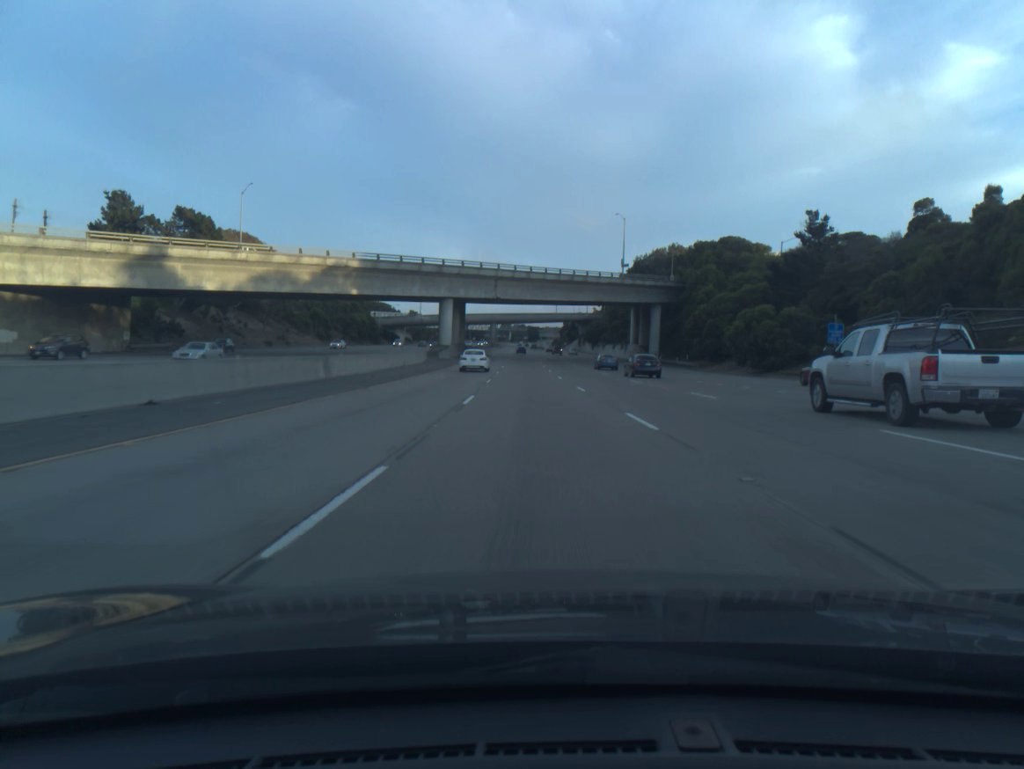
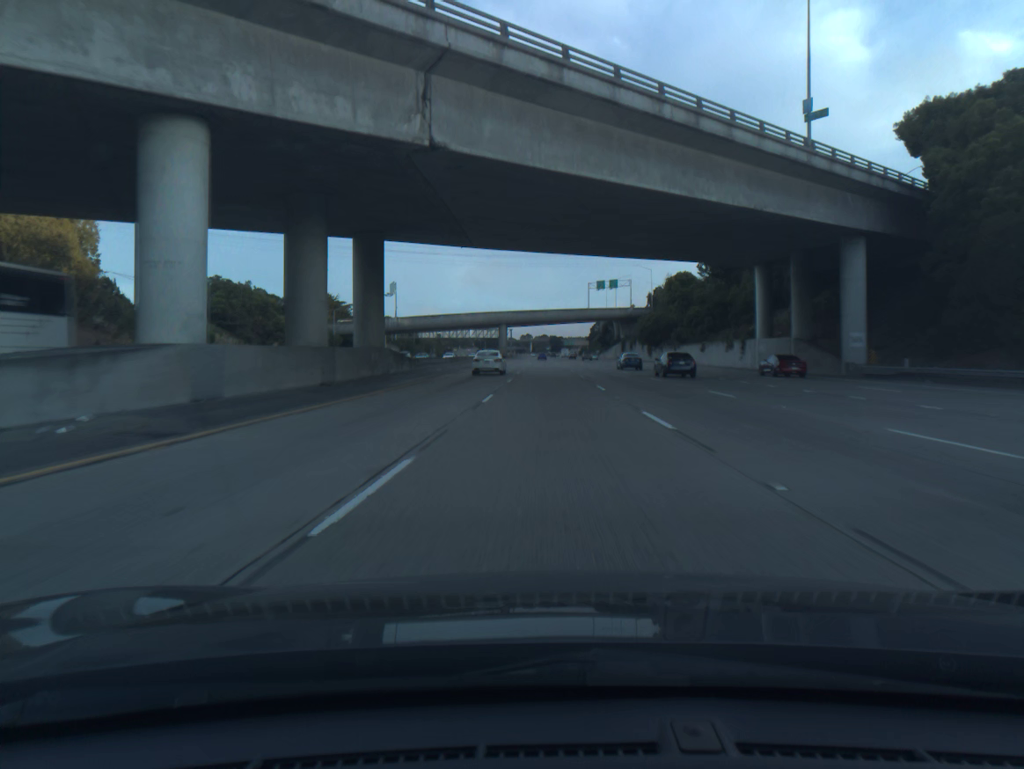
(-2.0, +72.5) m; -2°
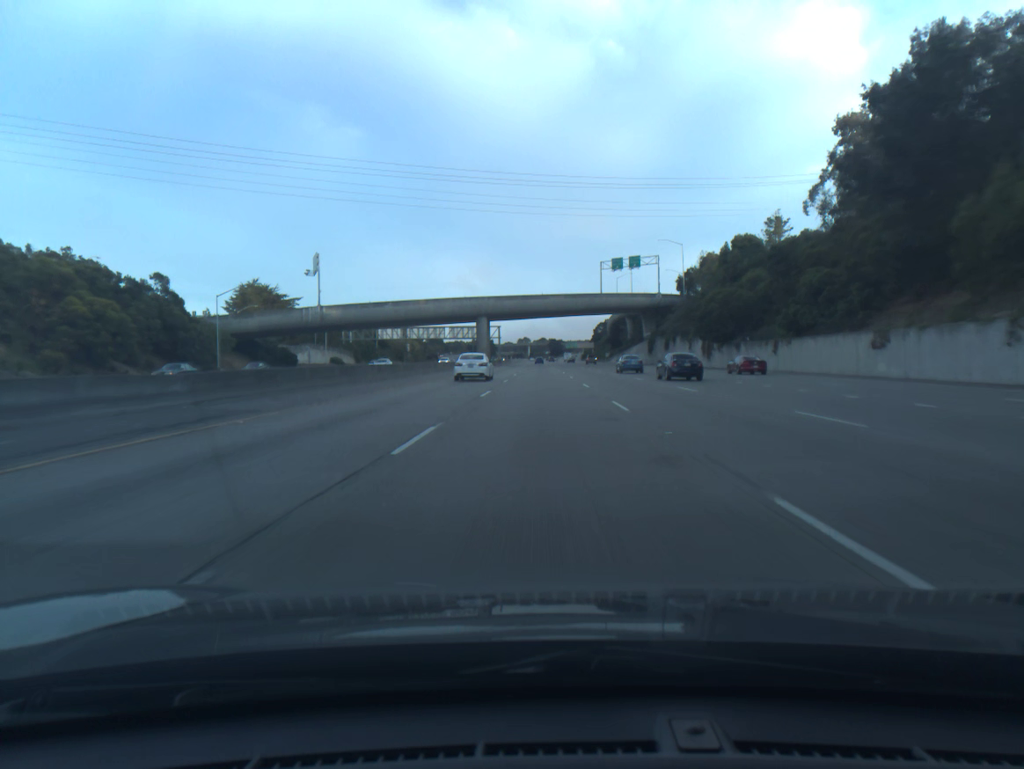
(+0.3, +54.2) m; 0°
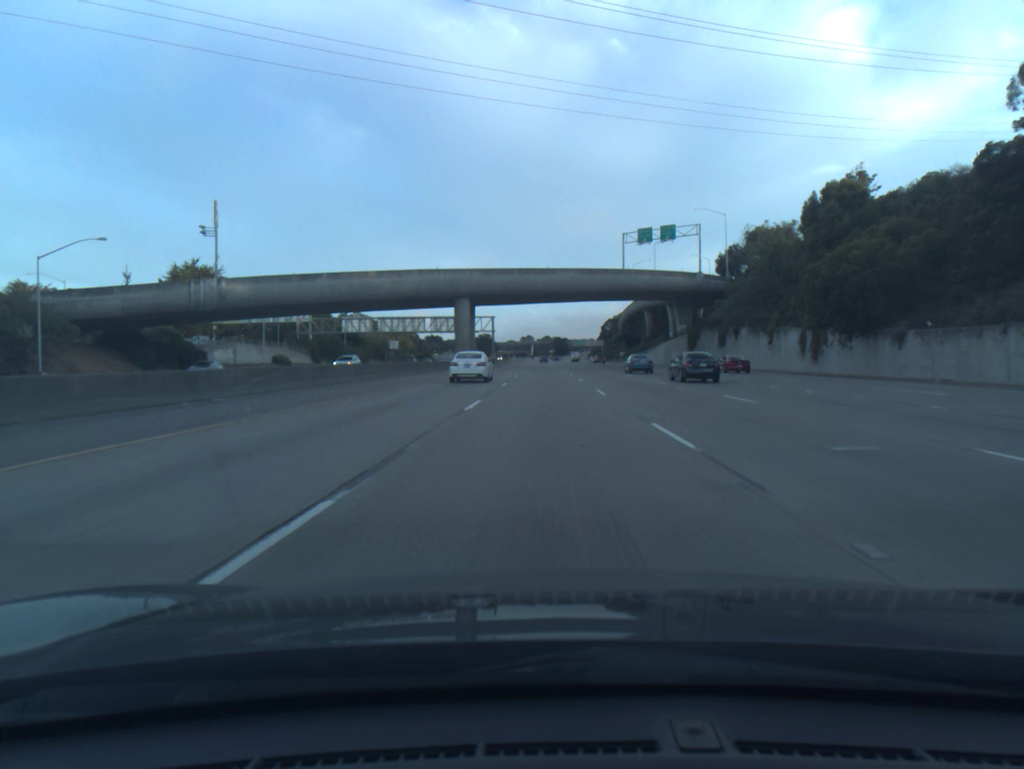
(-0.2, +36.1) m; 0°
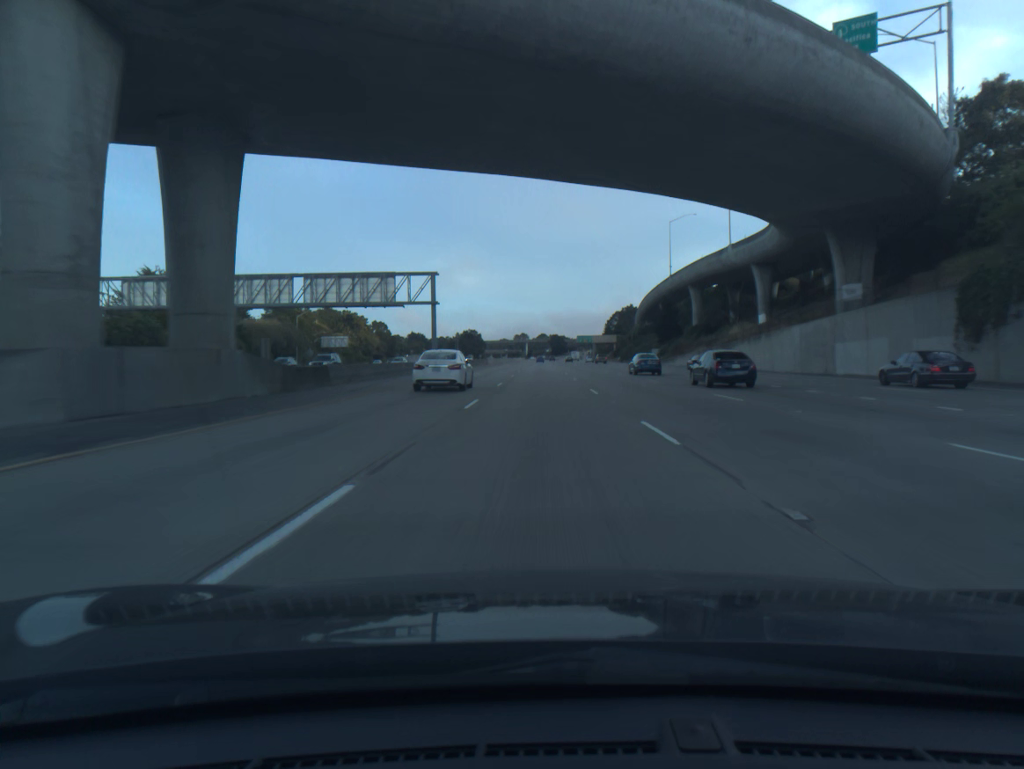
(+0.3, +72.7) m; 0°
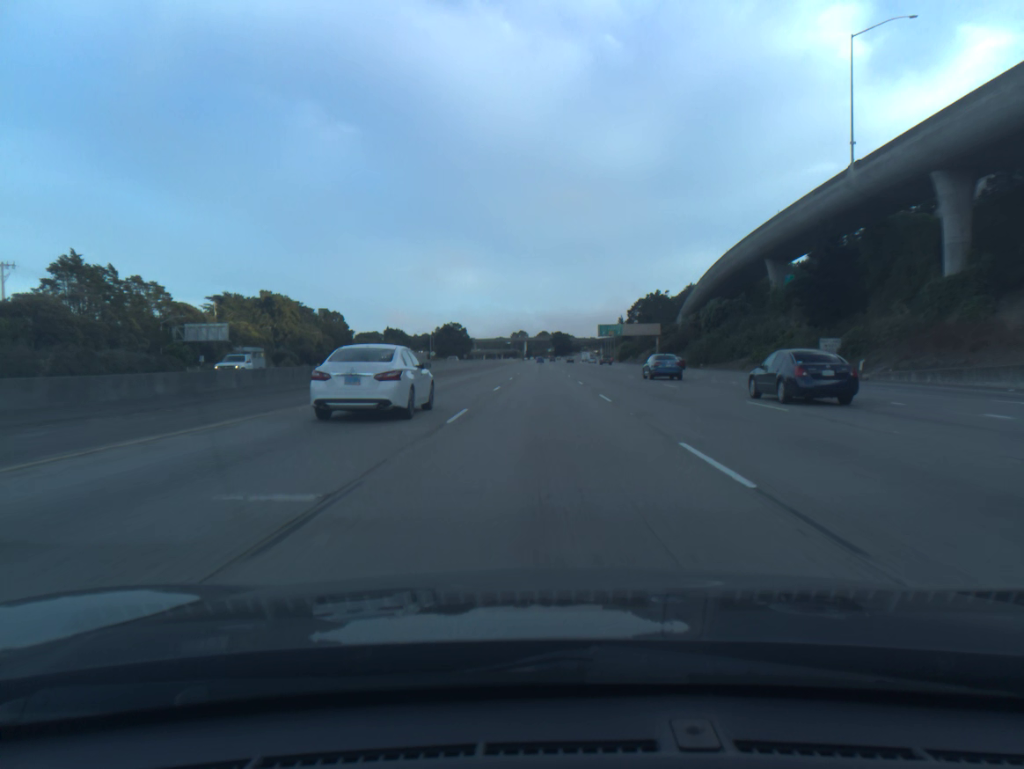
(-0.3, +91.3) m; 0°
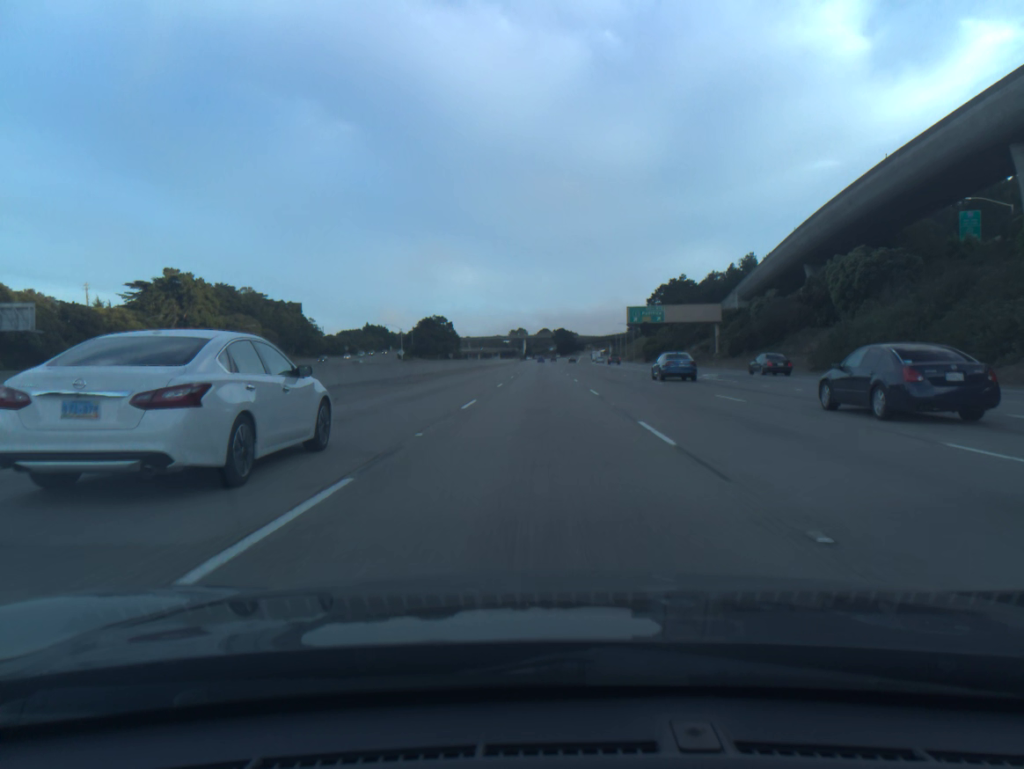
(+0.1, +54.8) m; 0°
